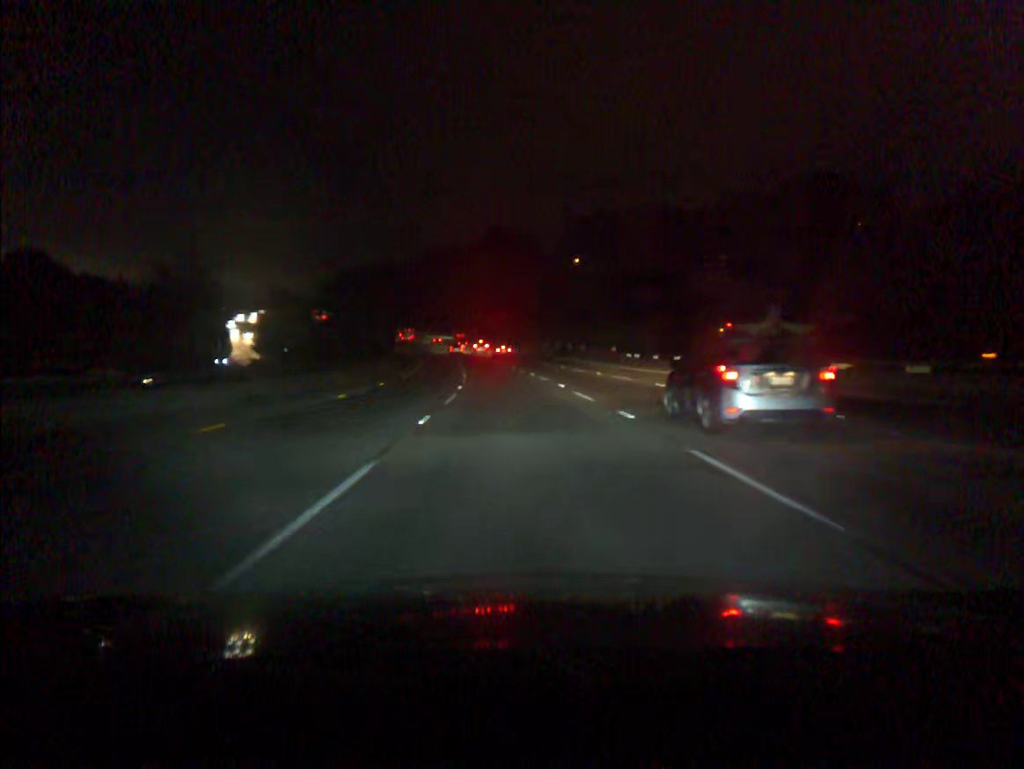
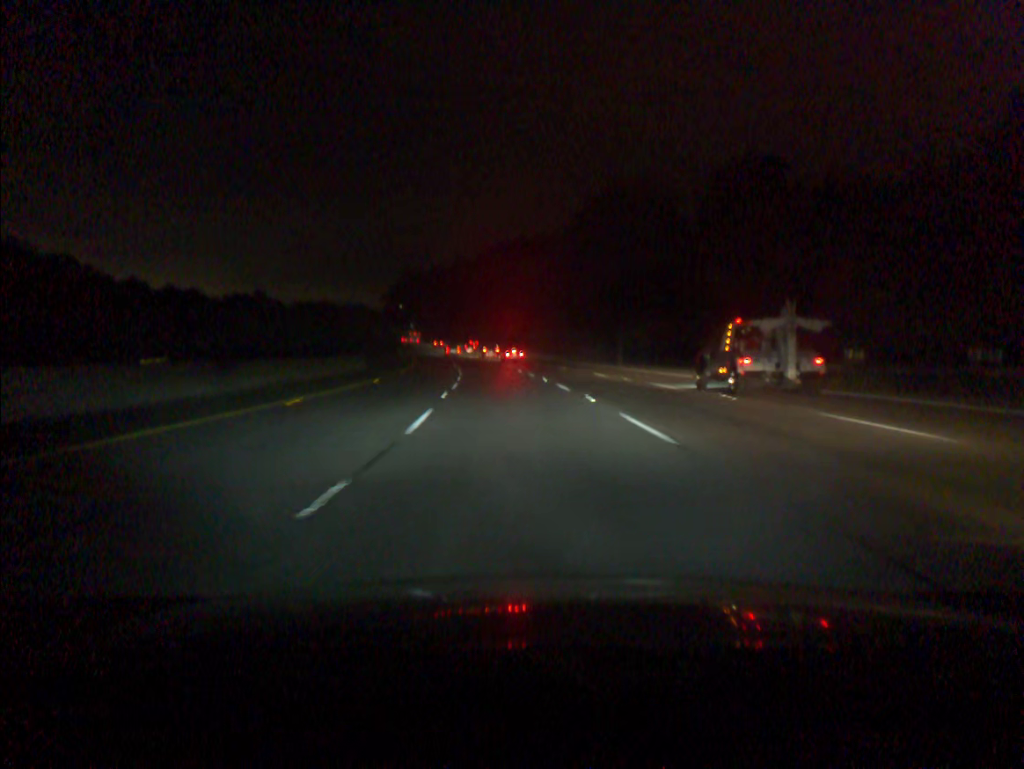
(-4.1, +73.6) m; -6°
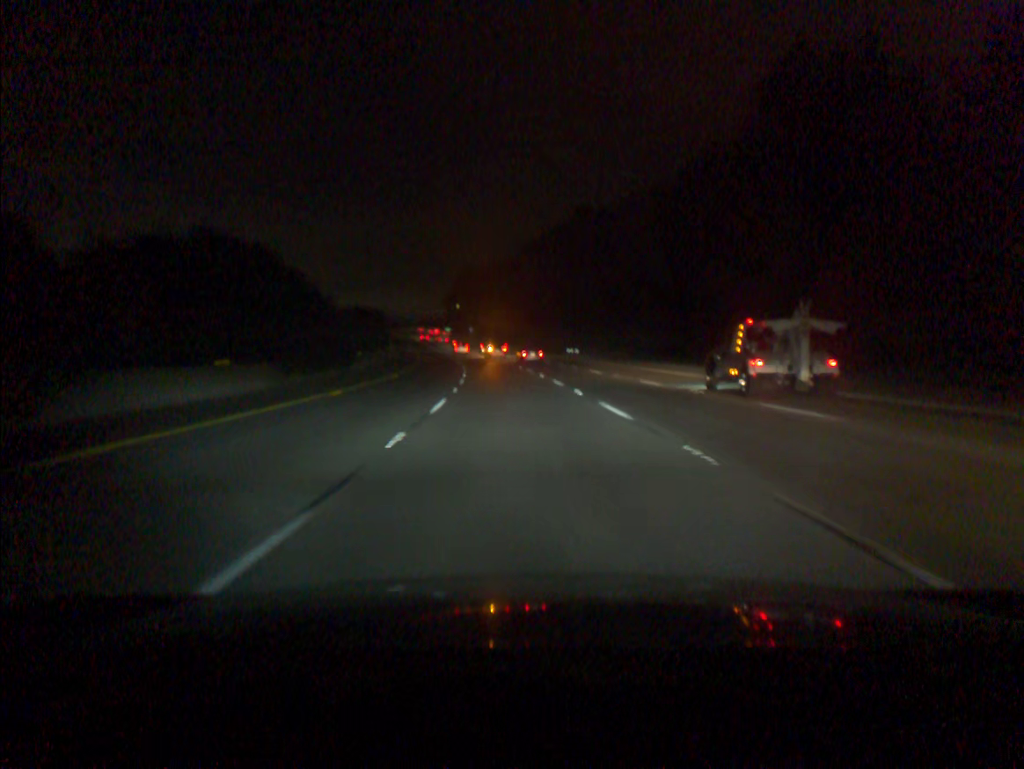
(-2.5, +54.2) m; -5°
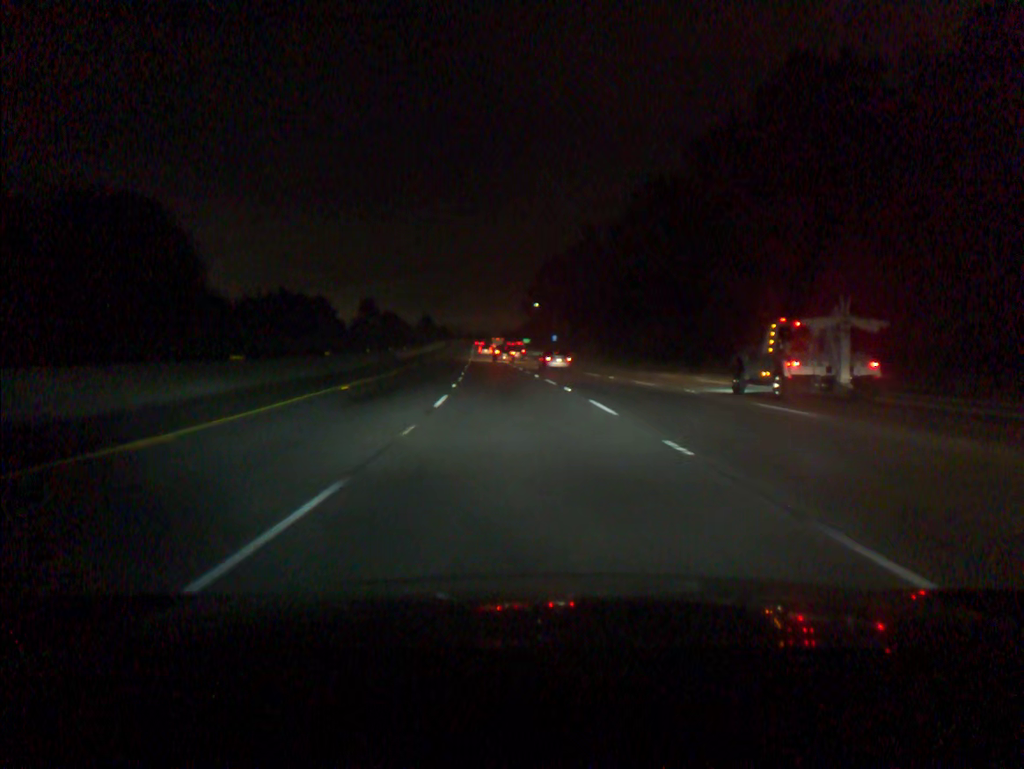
(-3.8, +71.3) m; -6°
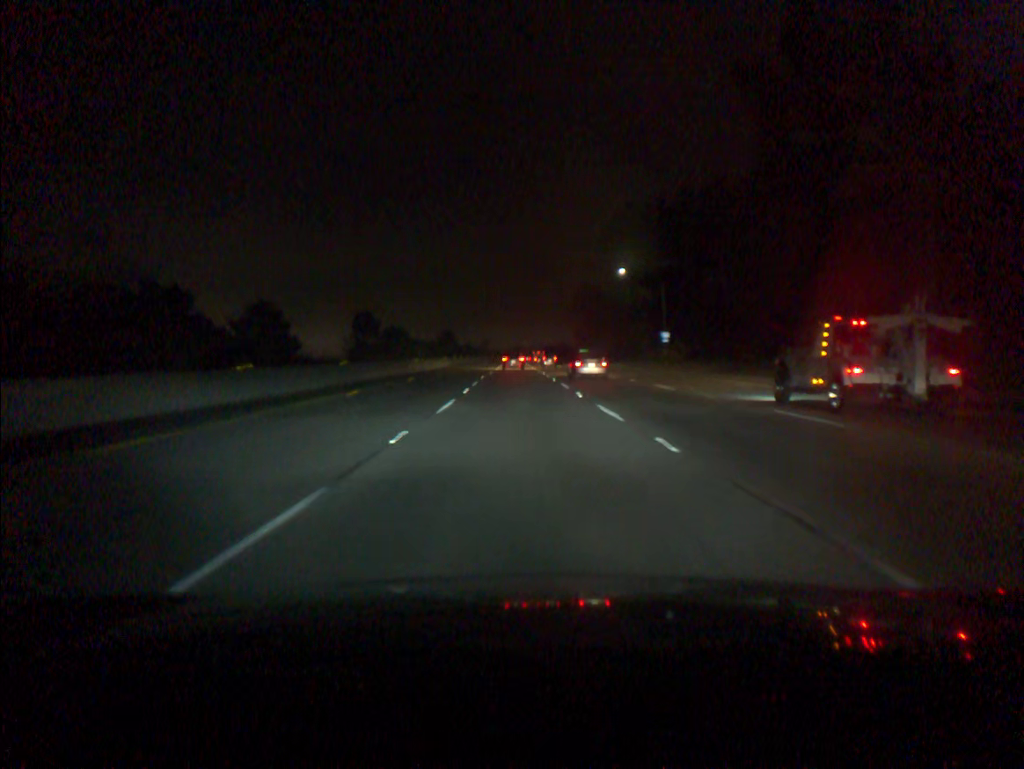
(-3.8, +88.2) m; -3°
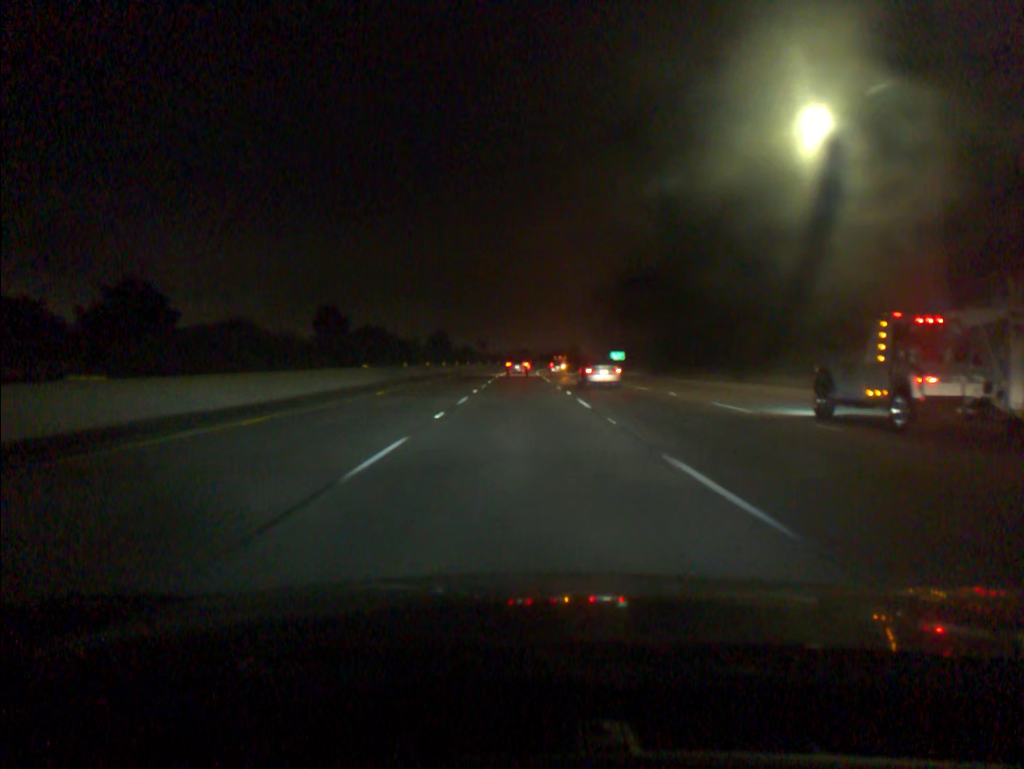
(-0.2, +53.0) m; -1°
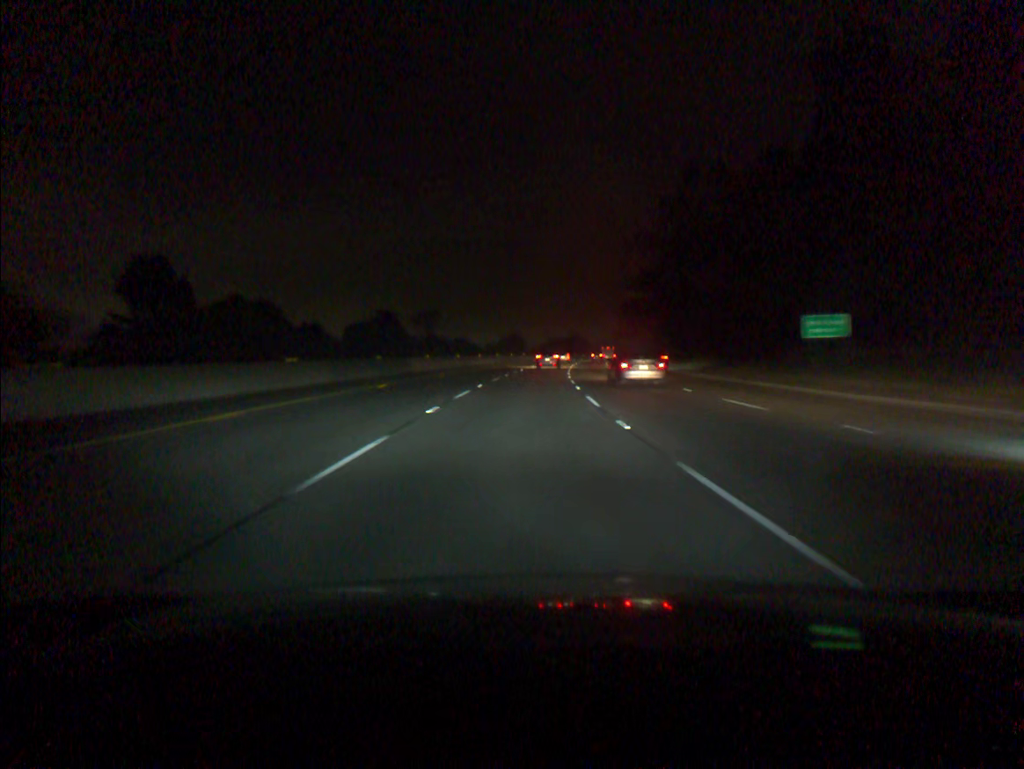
(+0.3, +88.8) m; +1°
